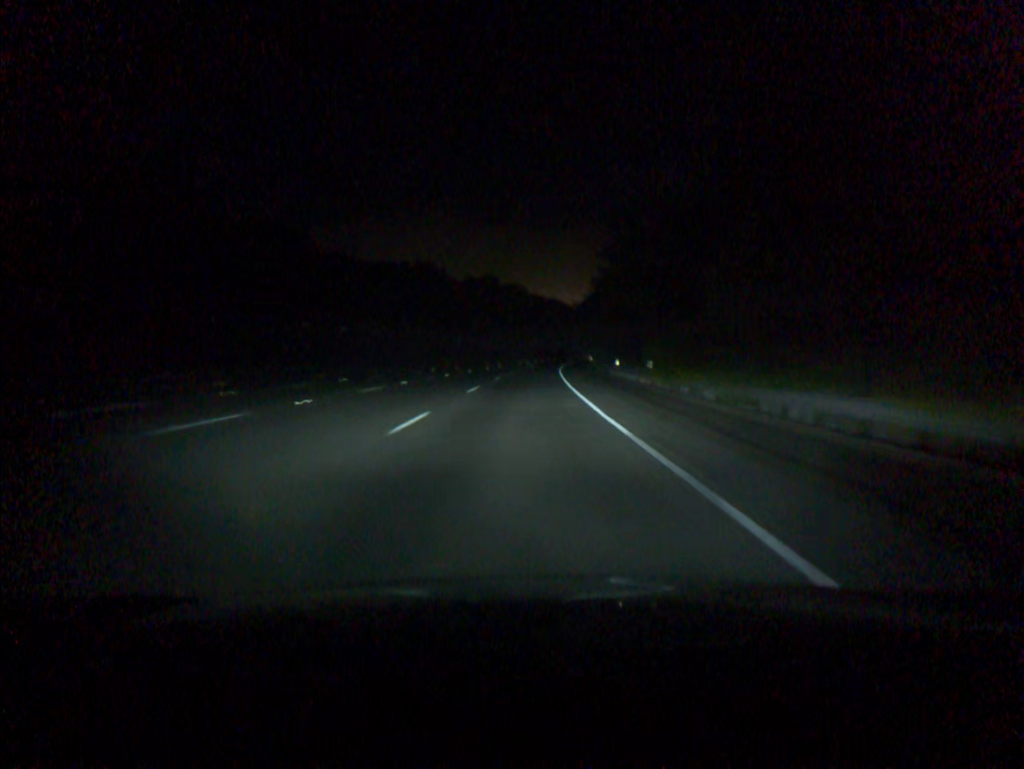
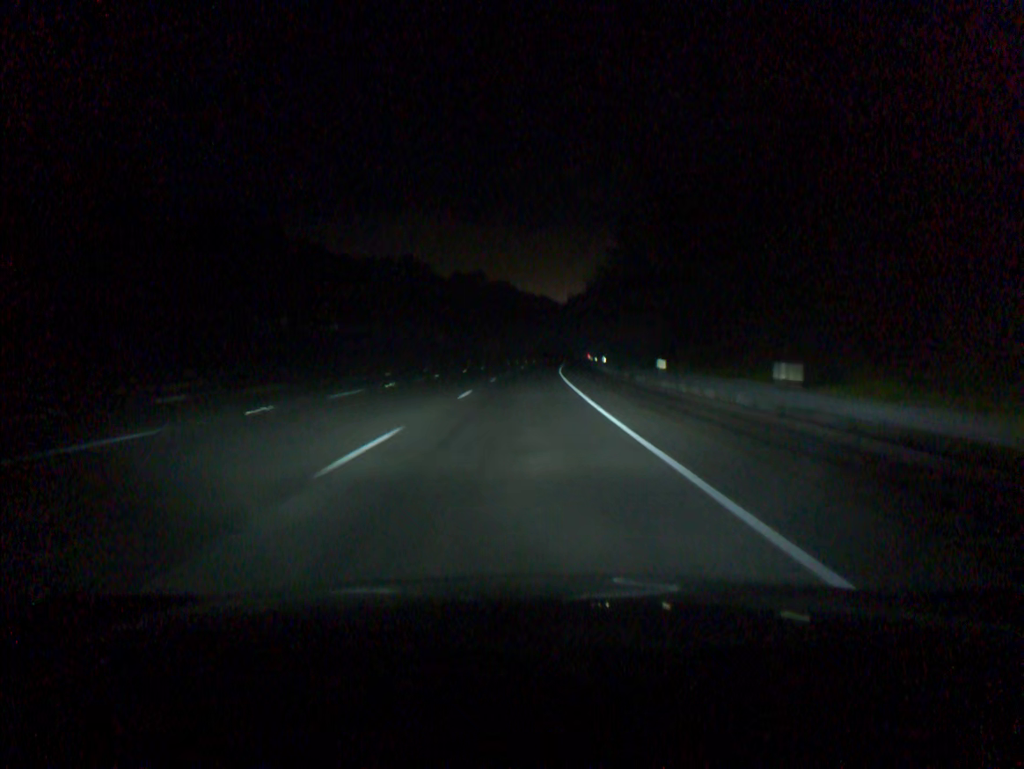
(+0.1, +18.5) m; +1°
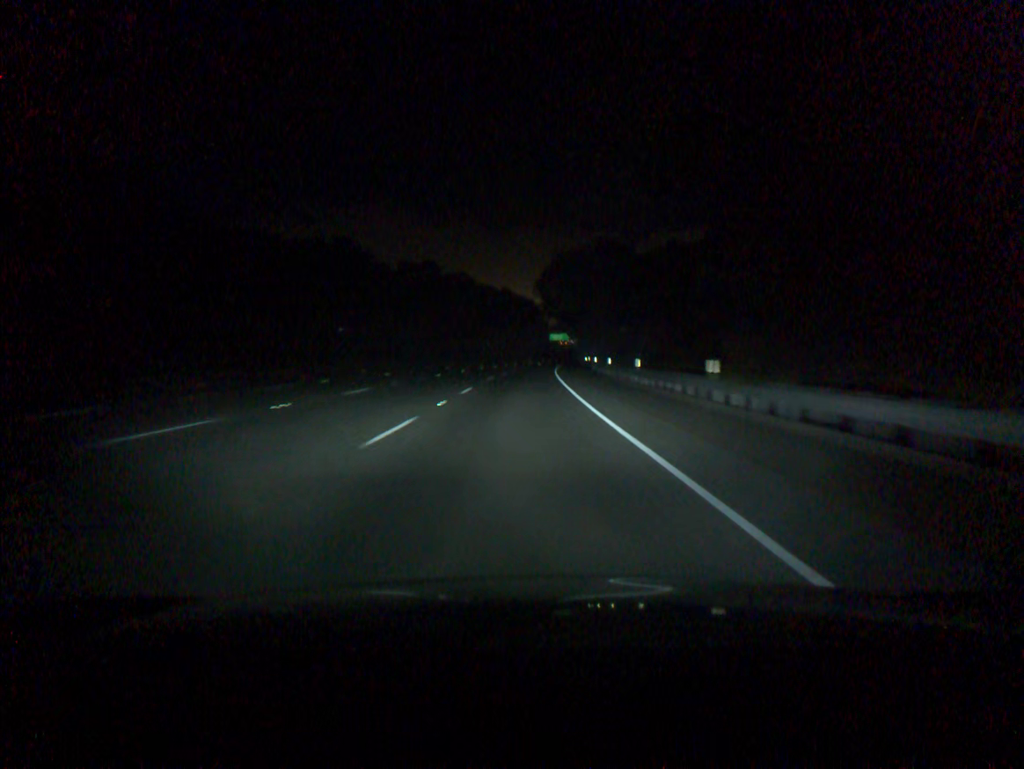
(+1.3, +55.5) m; +3°
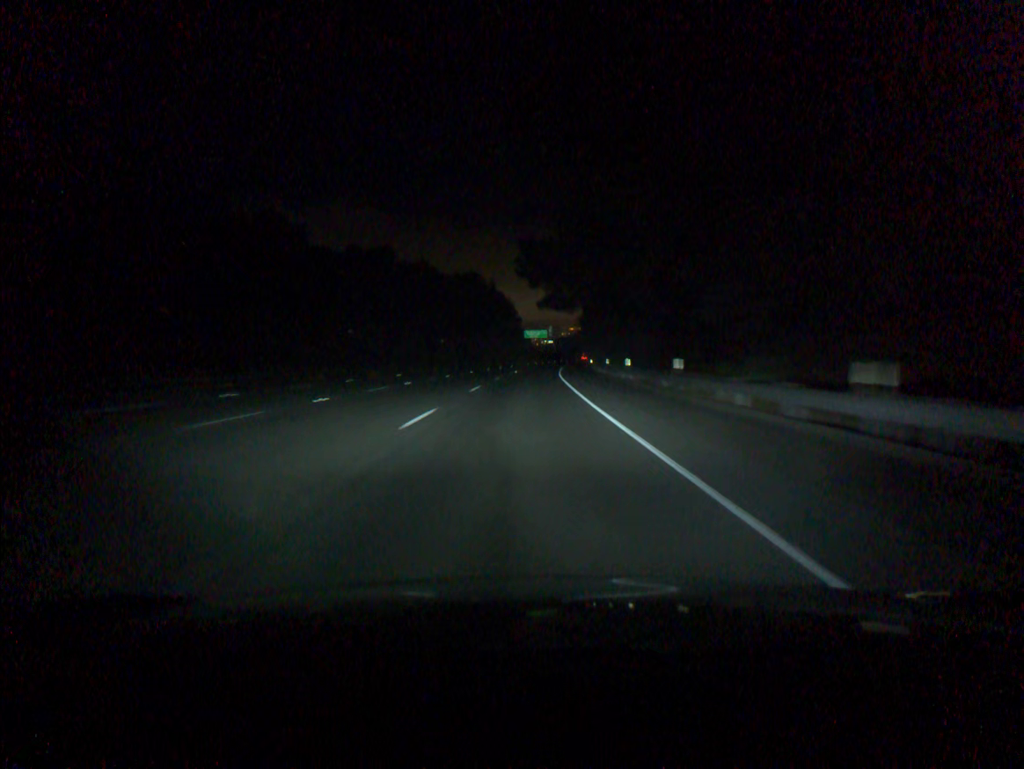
(+1.0, +55.5) m; +2°
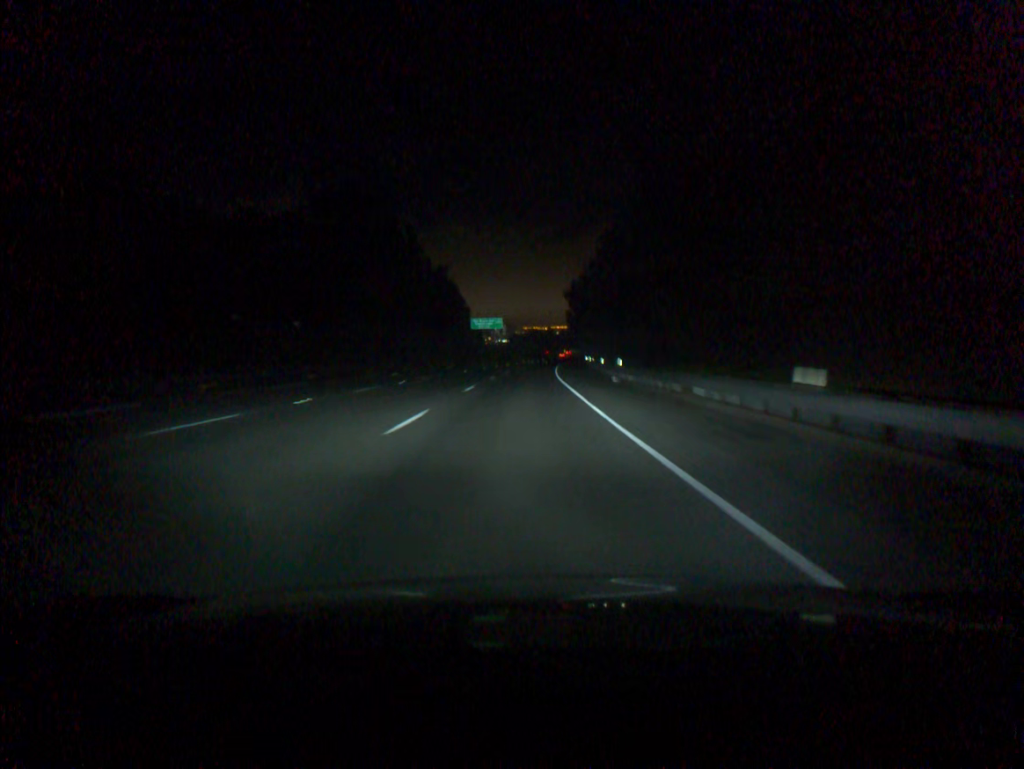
(+2.2, +74.0) m; +3°
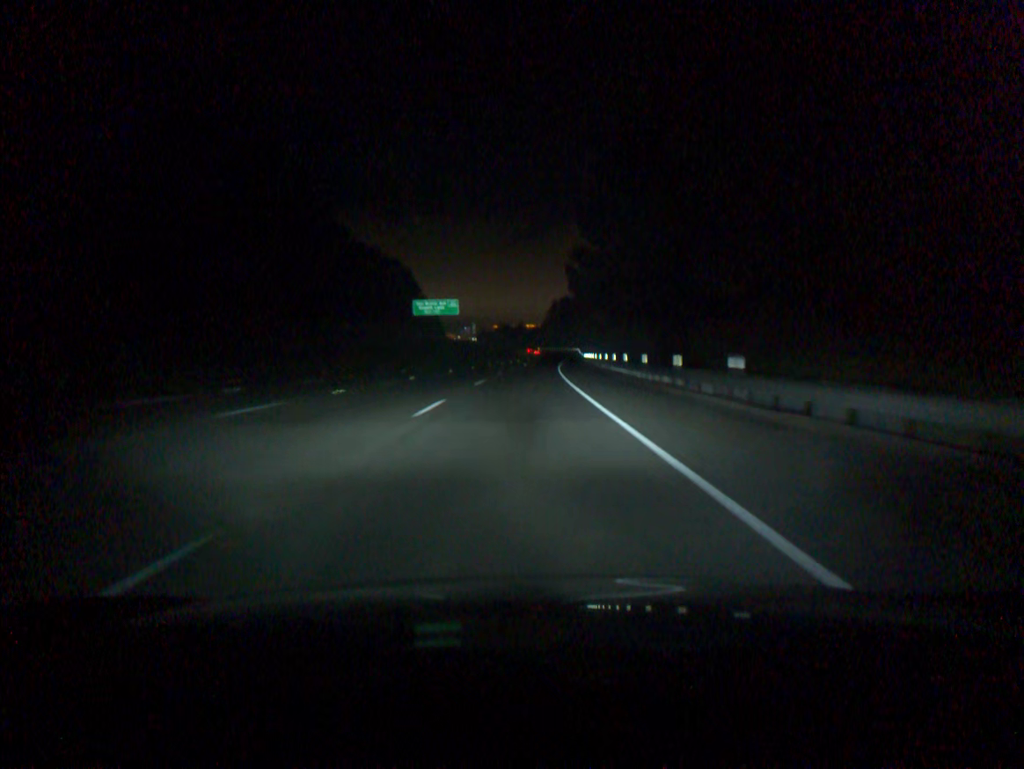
(+1.1, +55.6) m; +2°
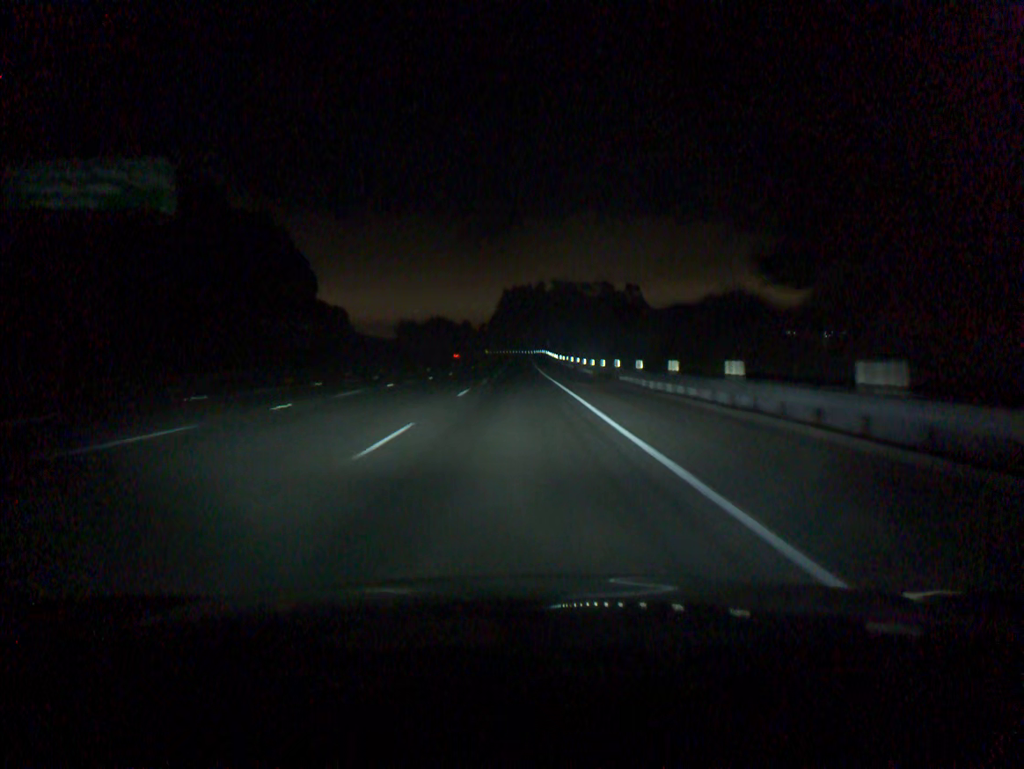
(+3.4, +92.3) m; +4°
